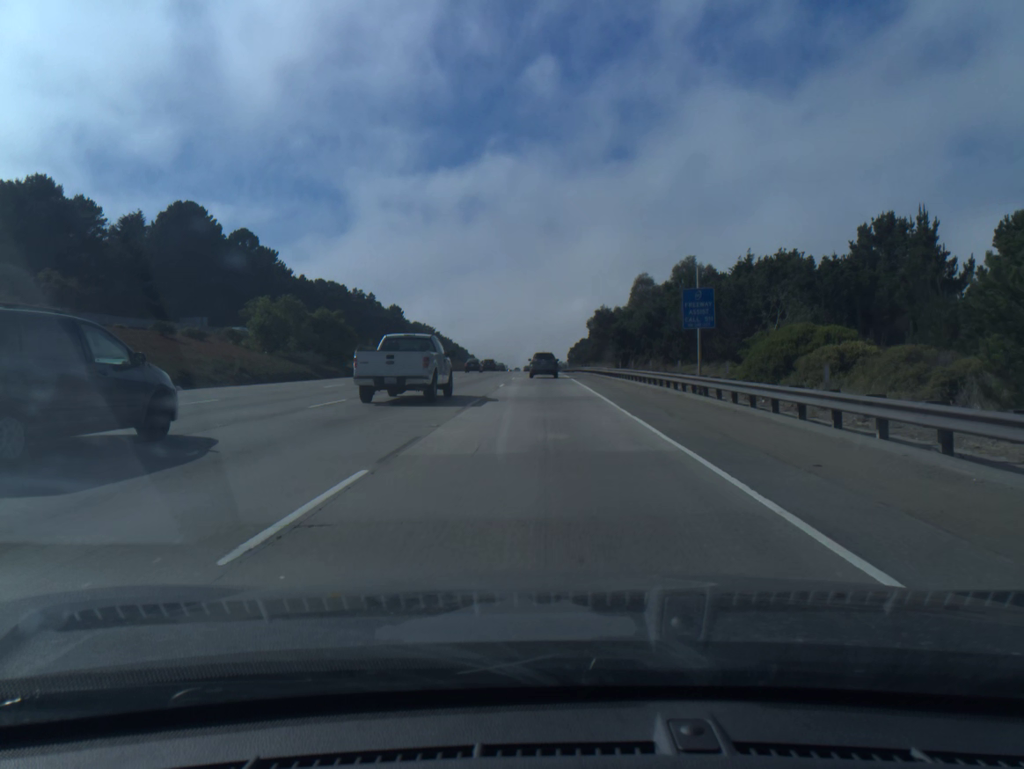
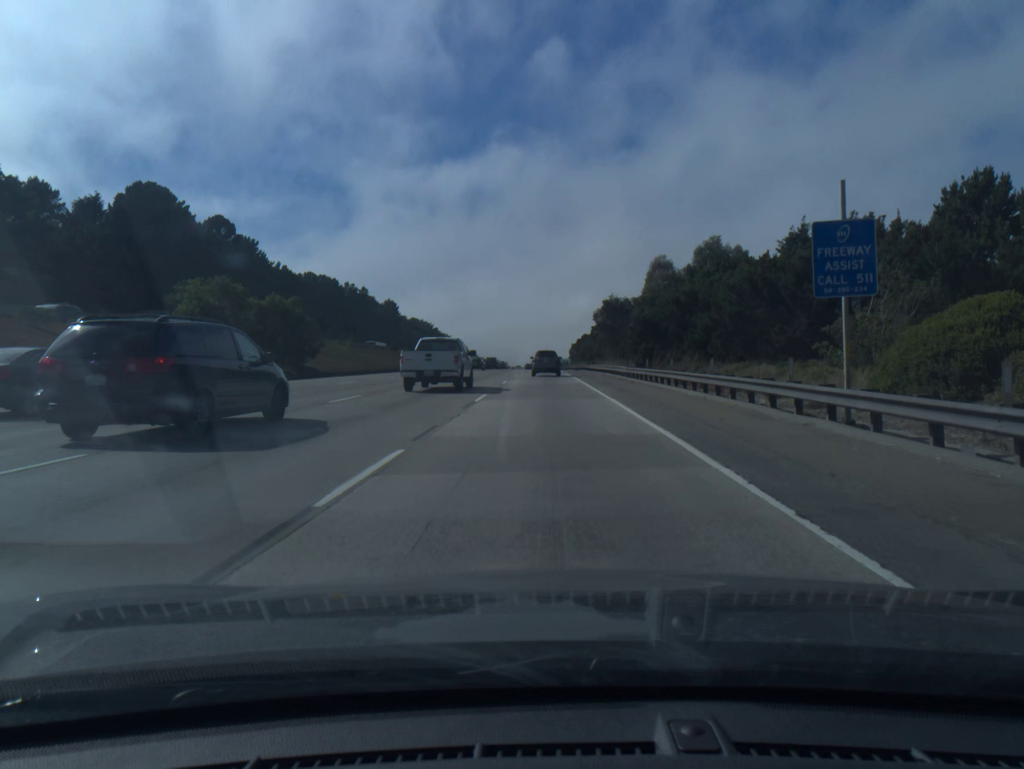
(0.0, +13.0) m; 0°
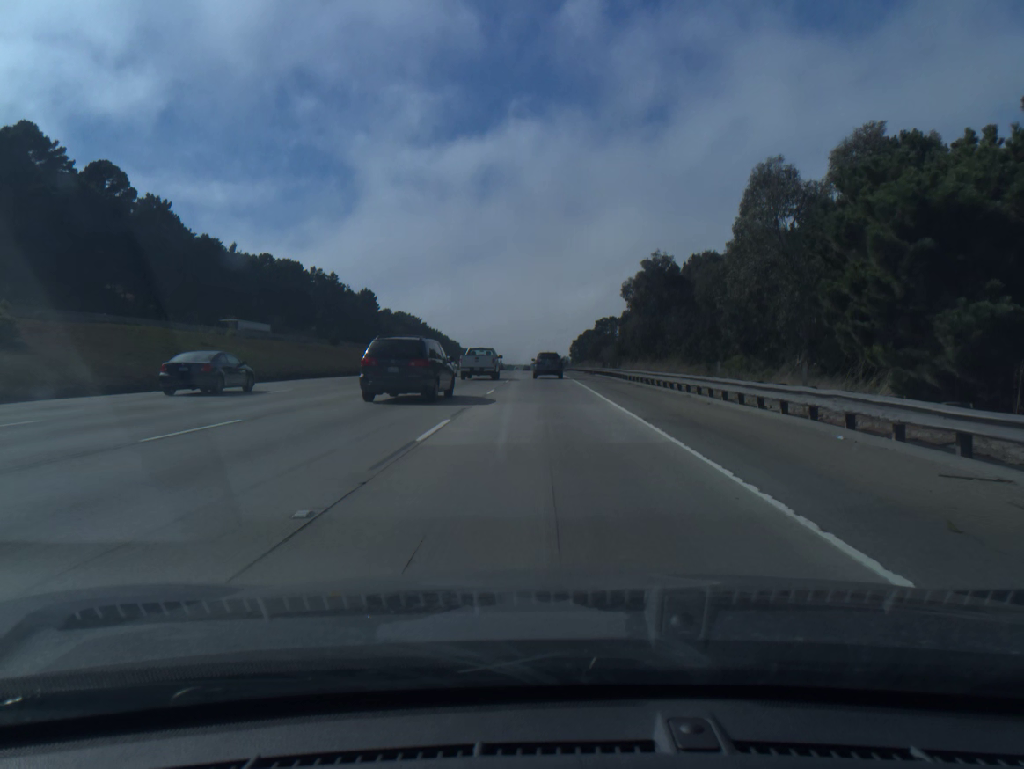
(0.0, +38.7) m; 0°
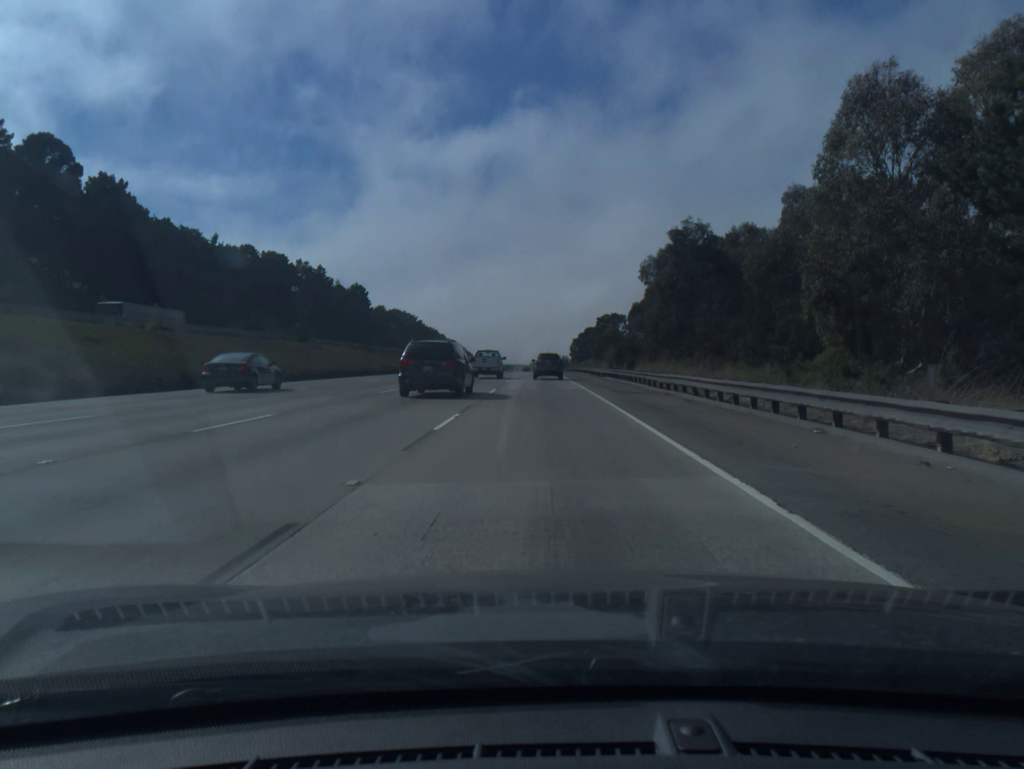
(0.0, +12.8) m; 0°
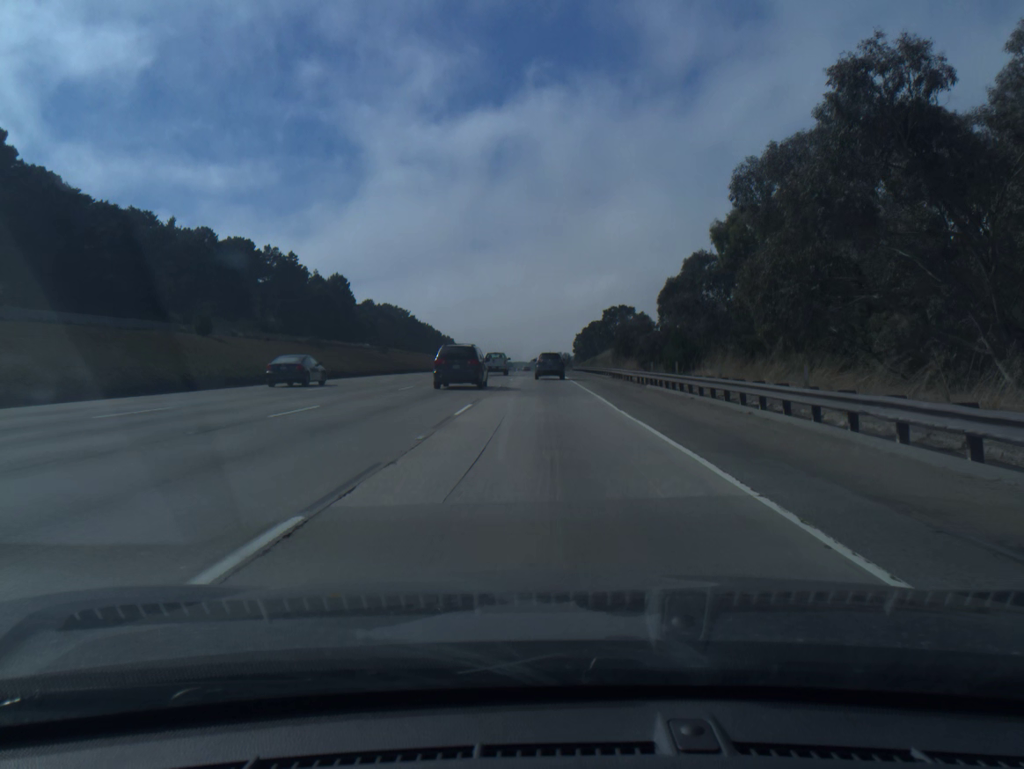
(0.0, +25.5) m; 0°
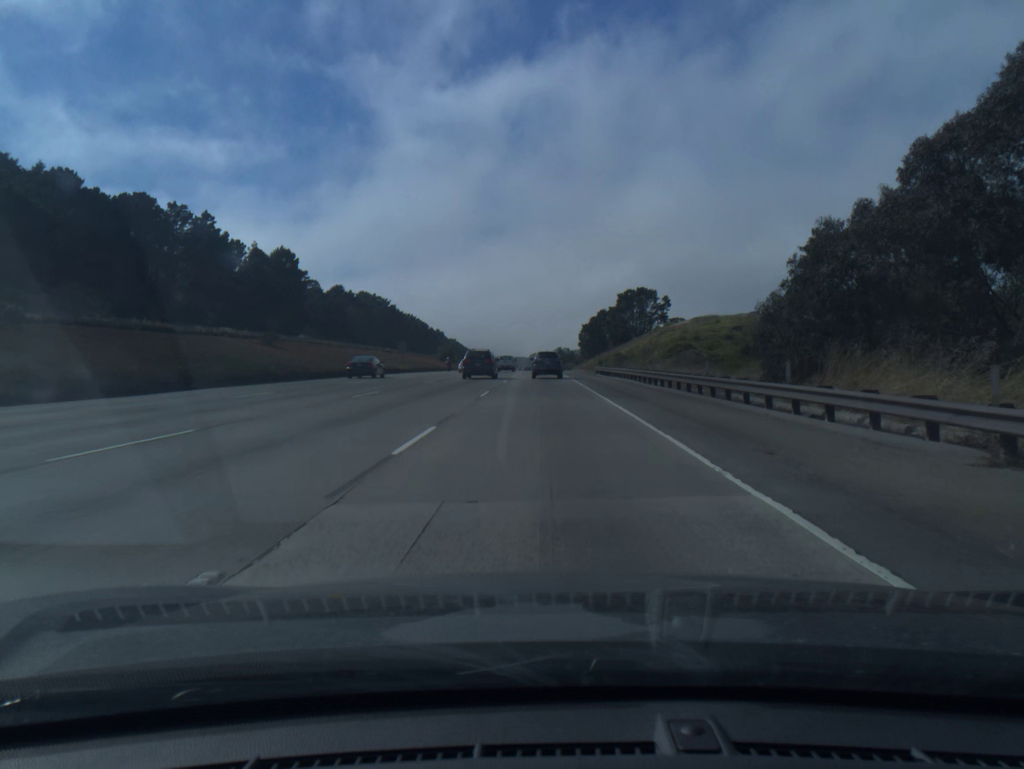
(-0.1, +51.1) m; 0°
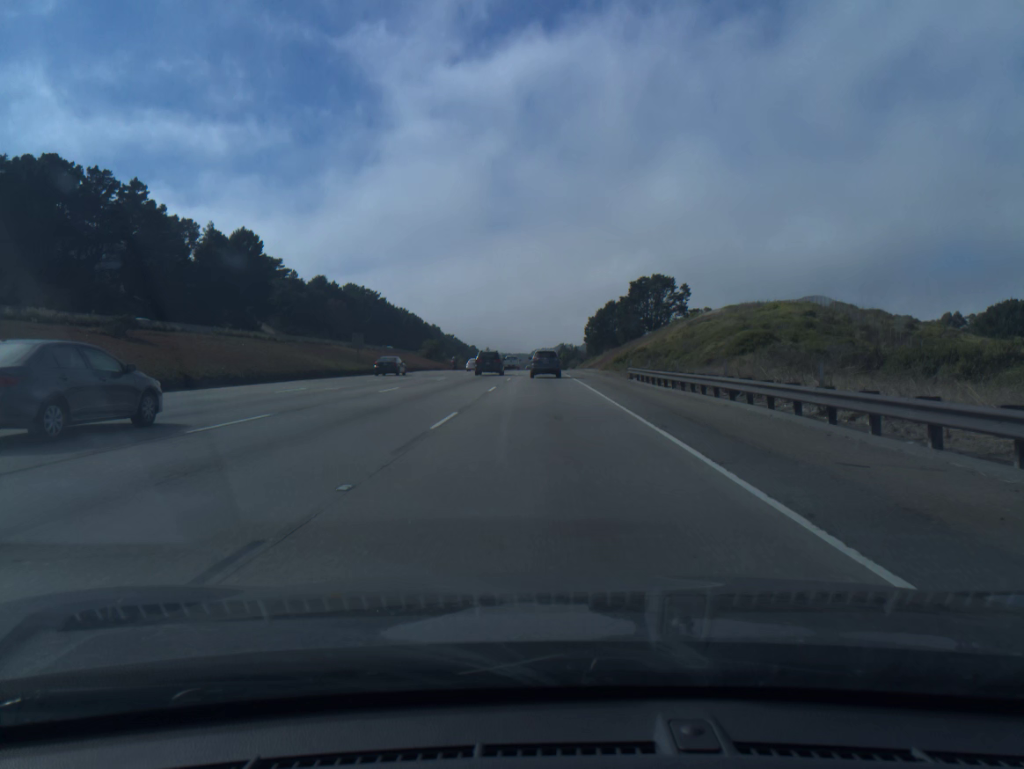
(0.0, +25.7) m; 0°
